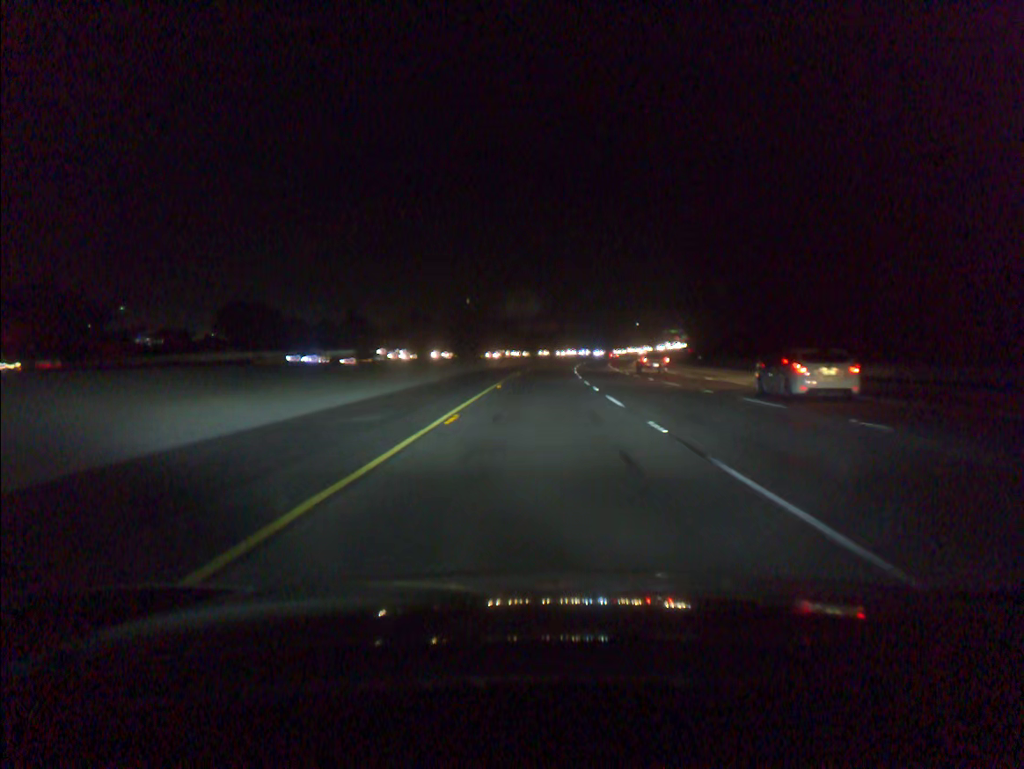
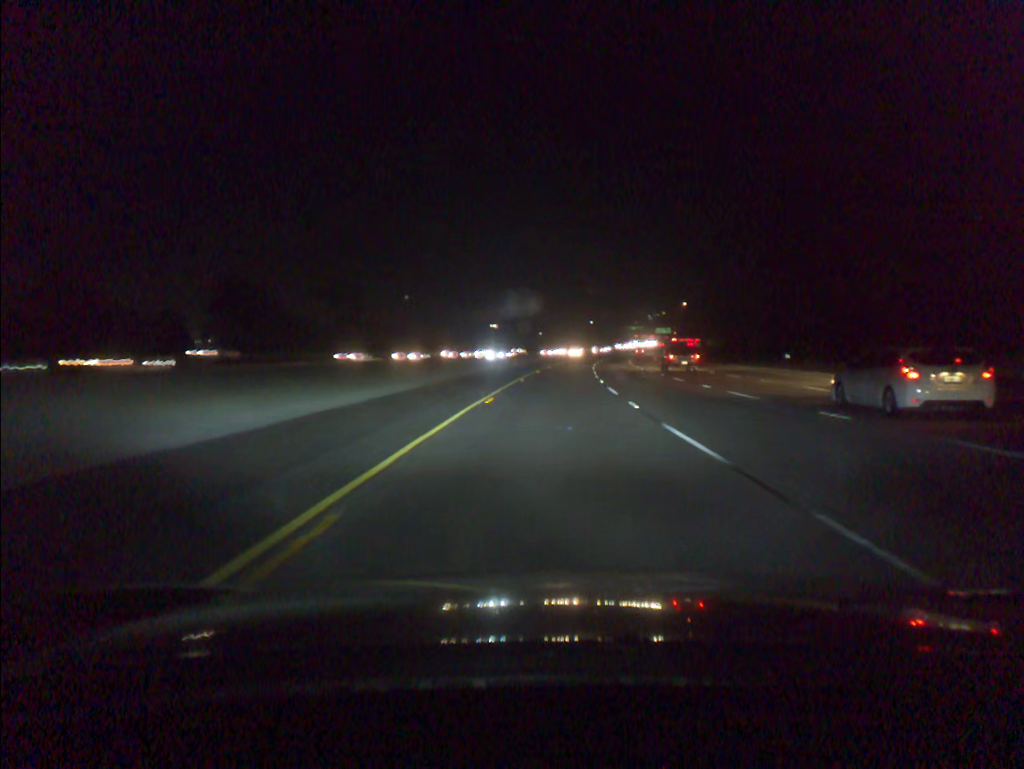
(+1.7, +82.6) m; +3°
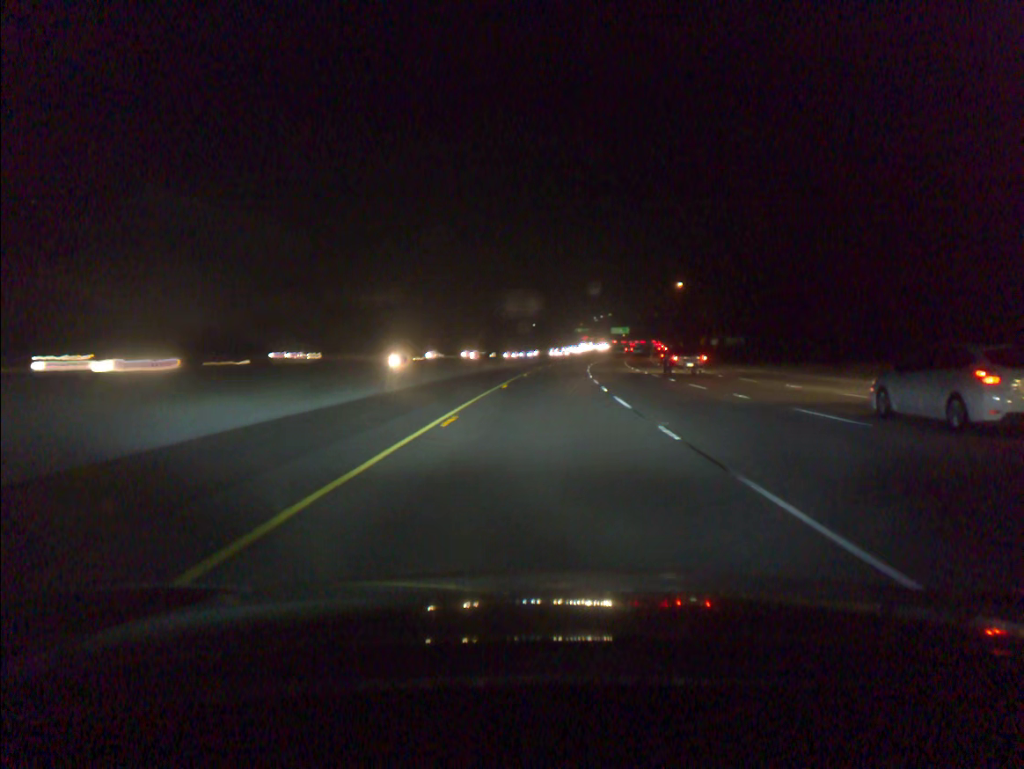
(+2.5, +64.3) m; +4°
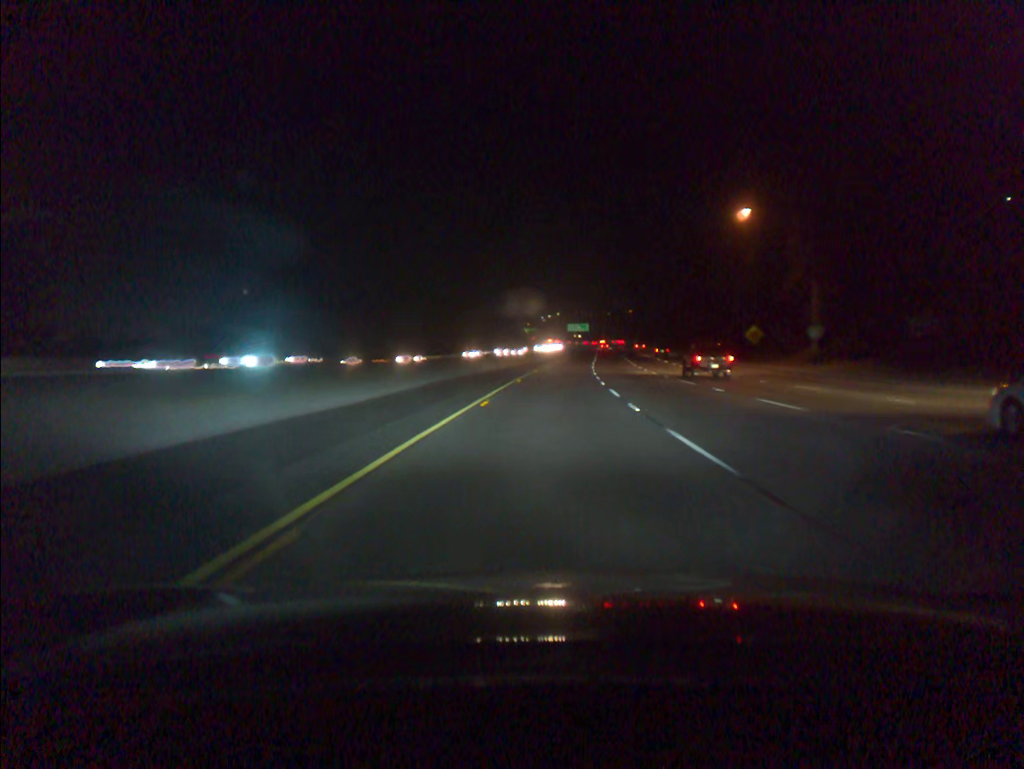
(+2.2, +67.5) m; +4°
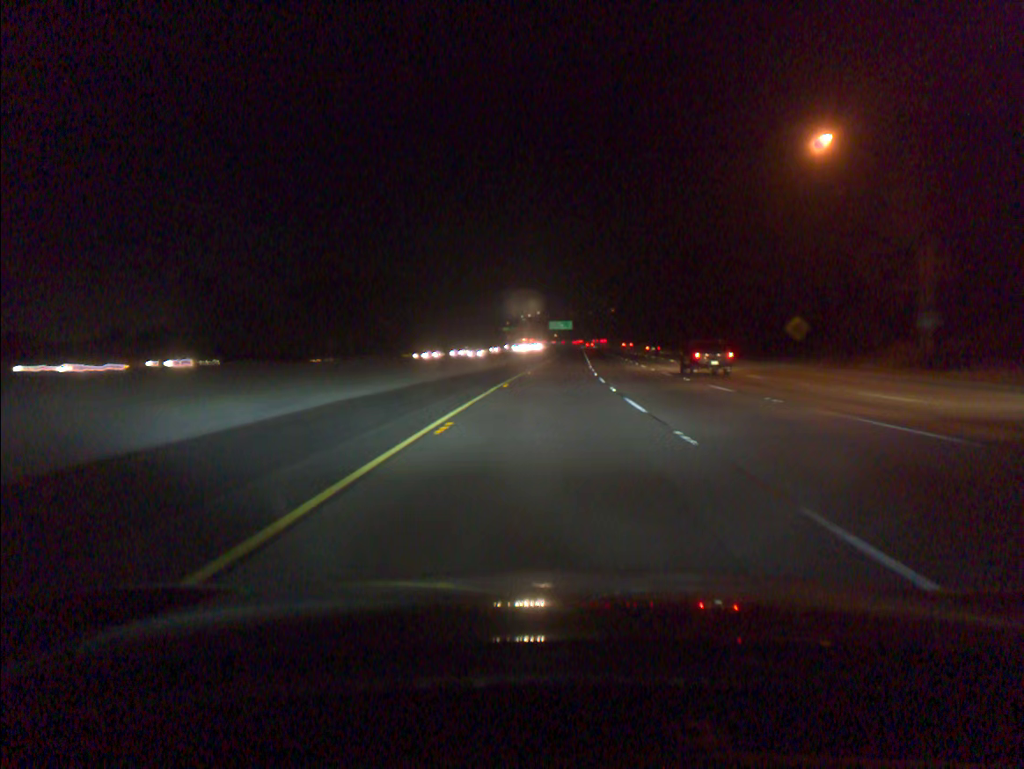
(+0.3, +21.4) m; +1°
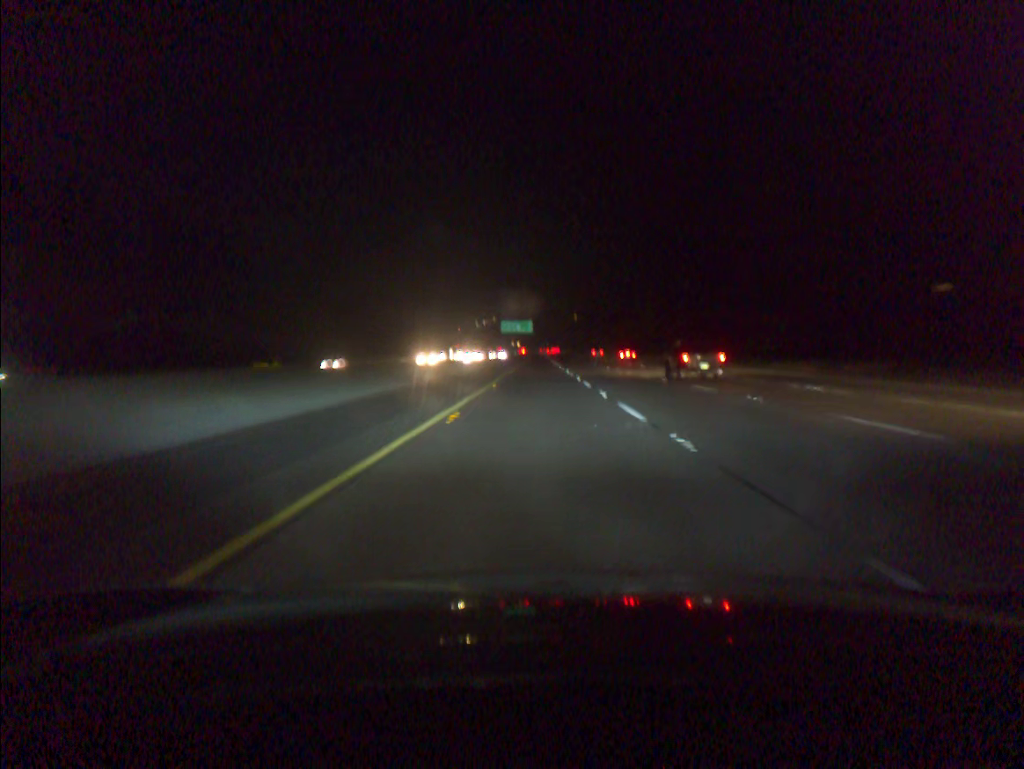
(+2.4, +70.7) m; +3°
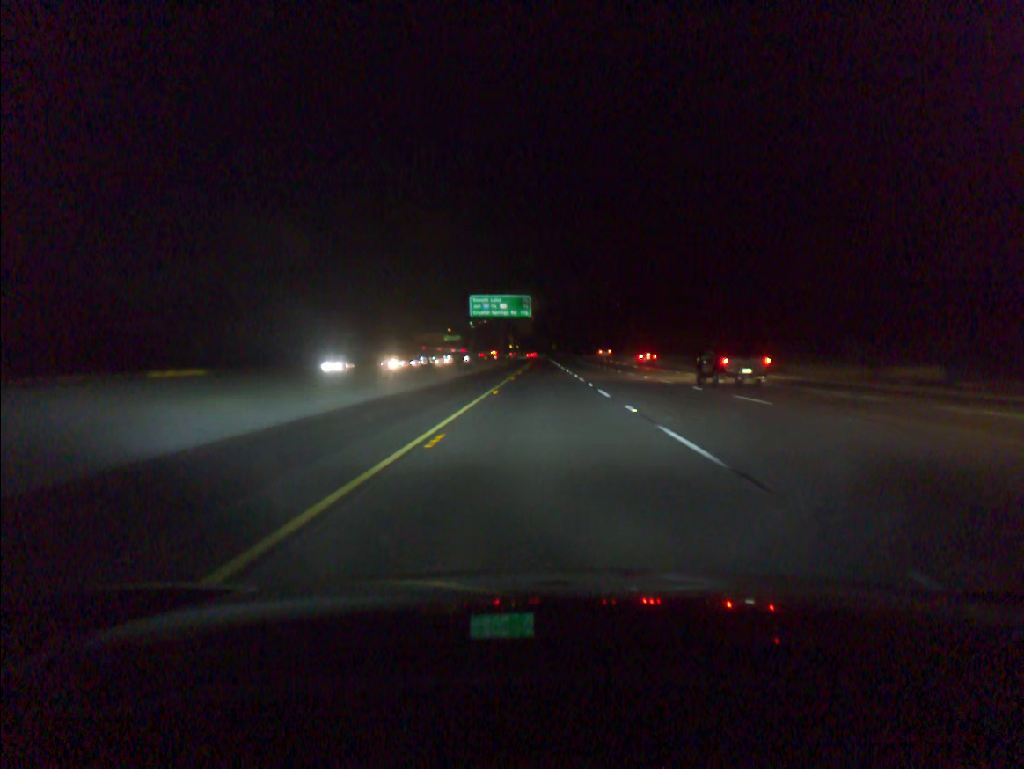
(-0.3, +91.3) m; 0°
